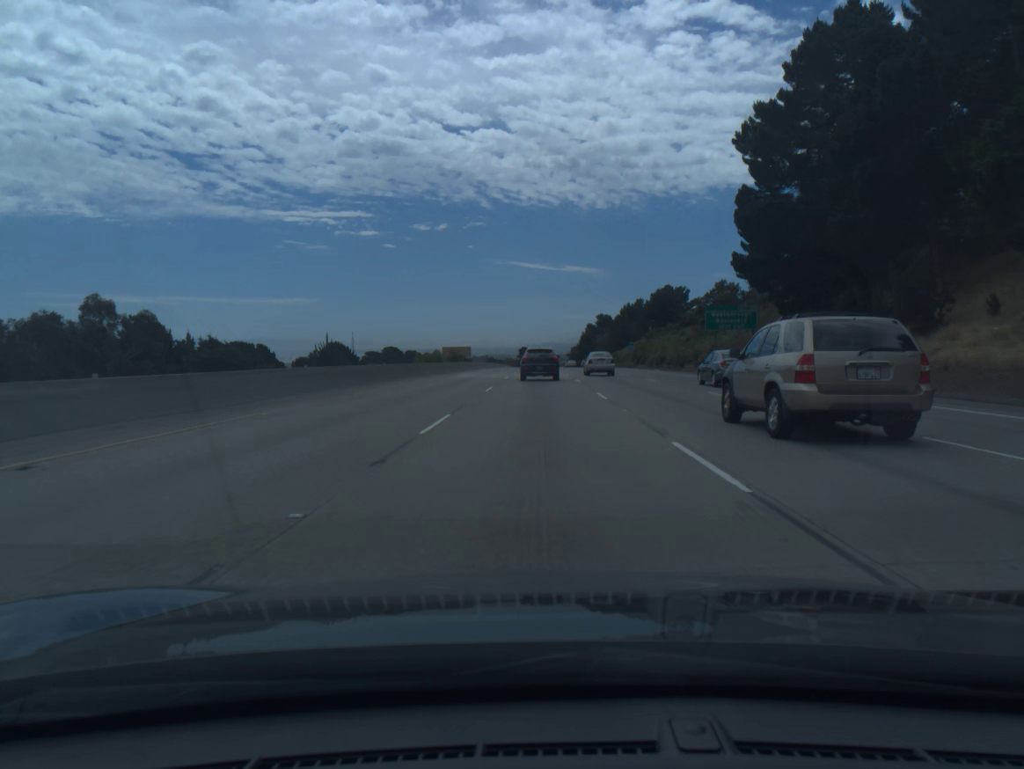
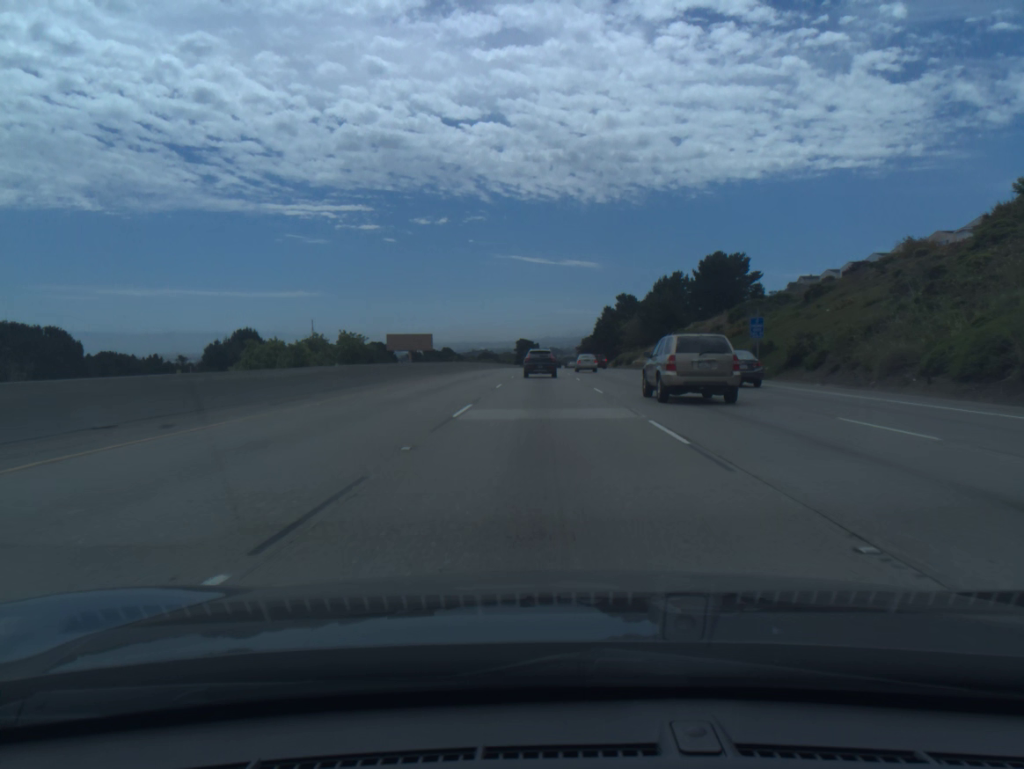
(-0.2, +69.8) m; 0°
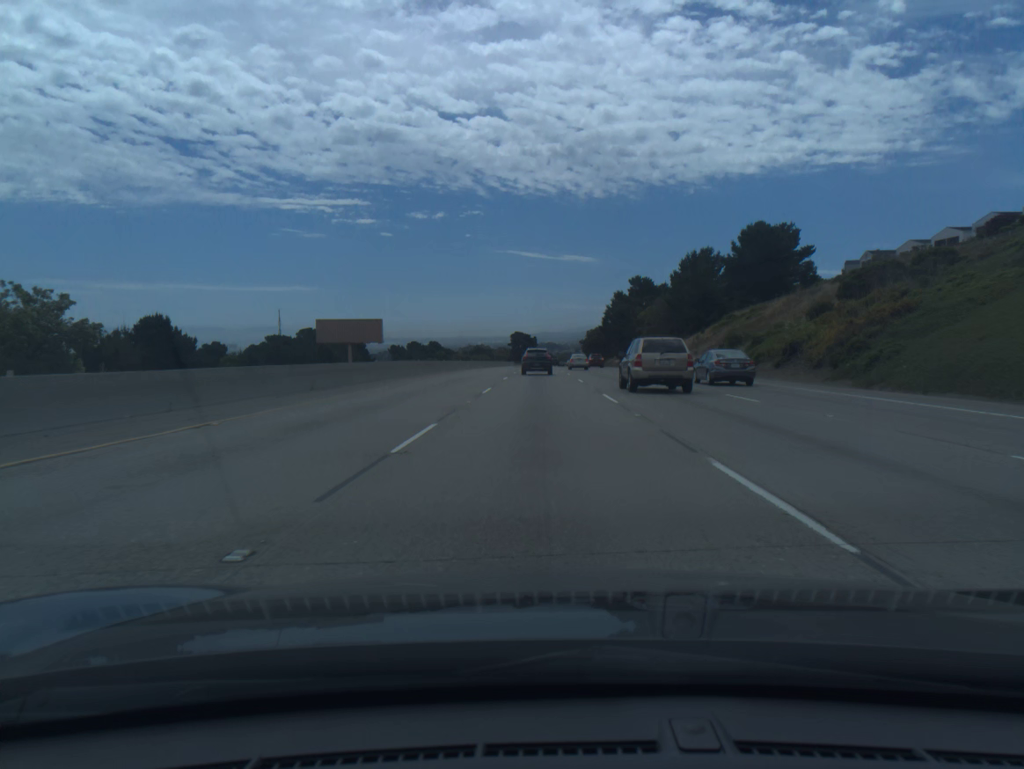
(+0.1, +34.9) m; 0°
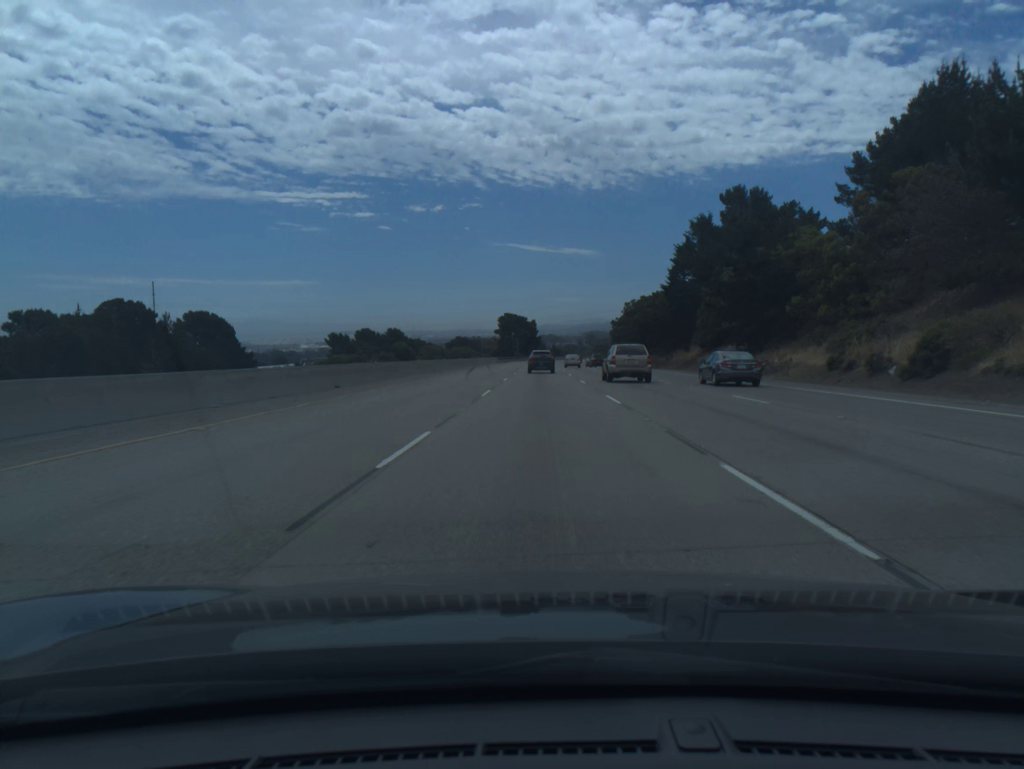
(-0.2, +88.5) m; 0°
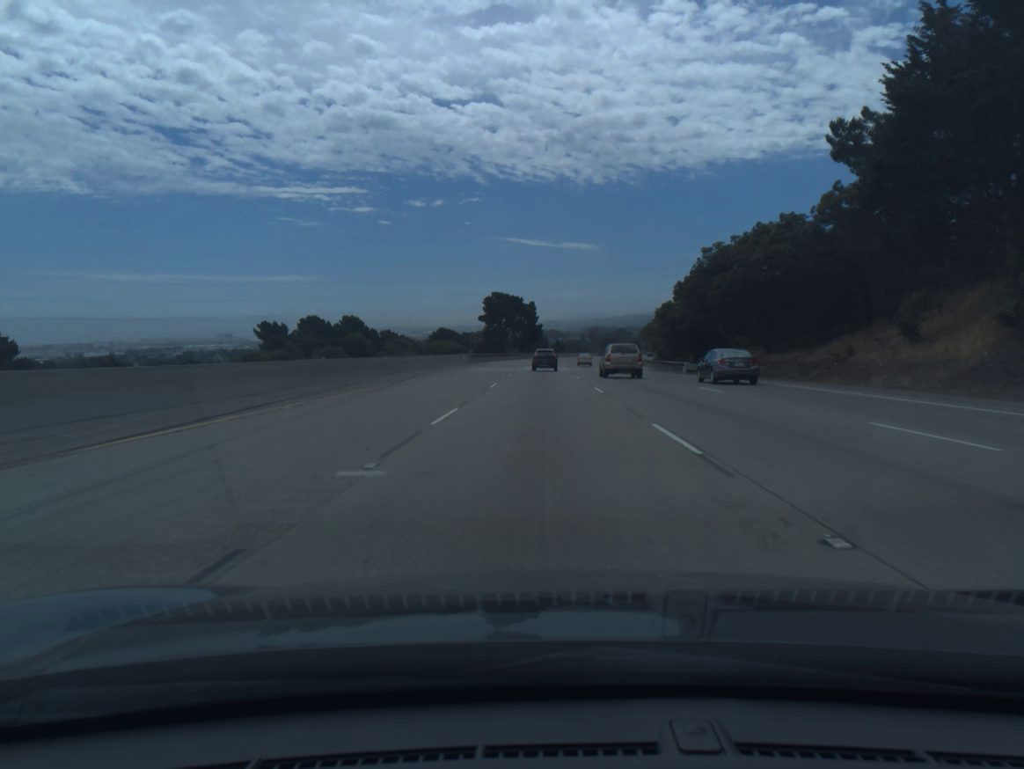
(0.0, +53.9) m; 0°
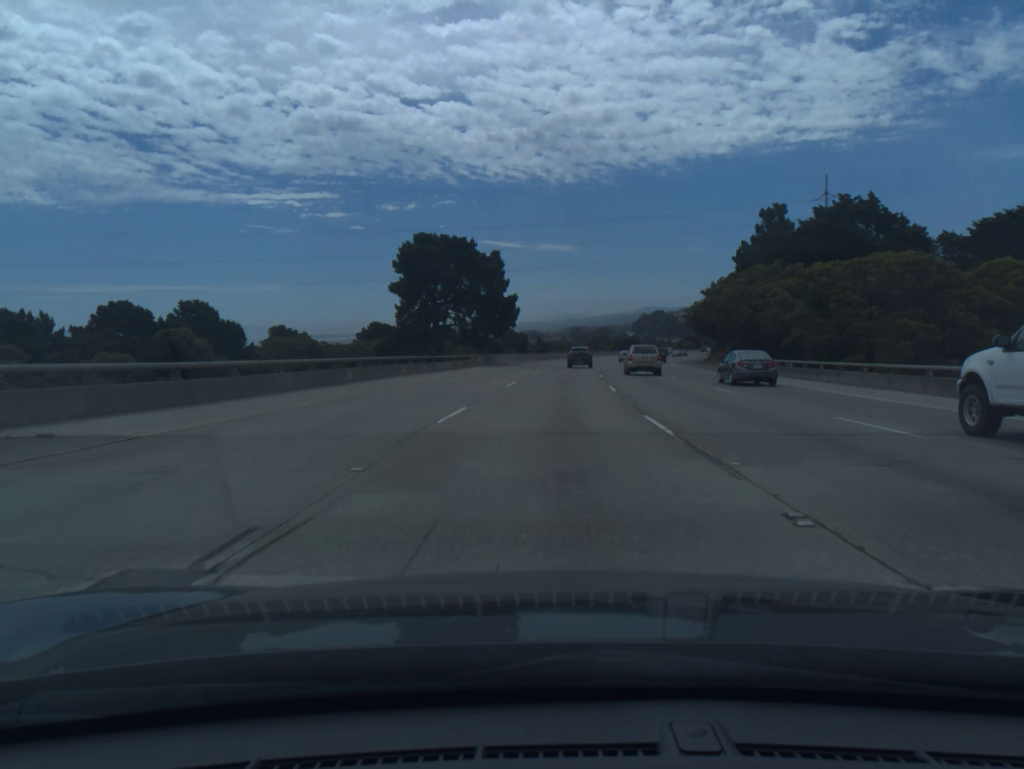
(+0.4, +72.5) m; +1°
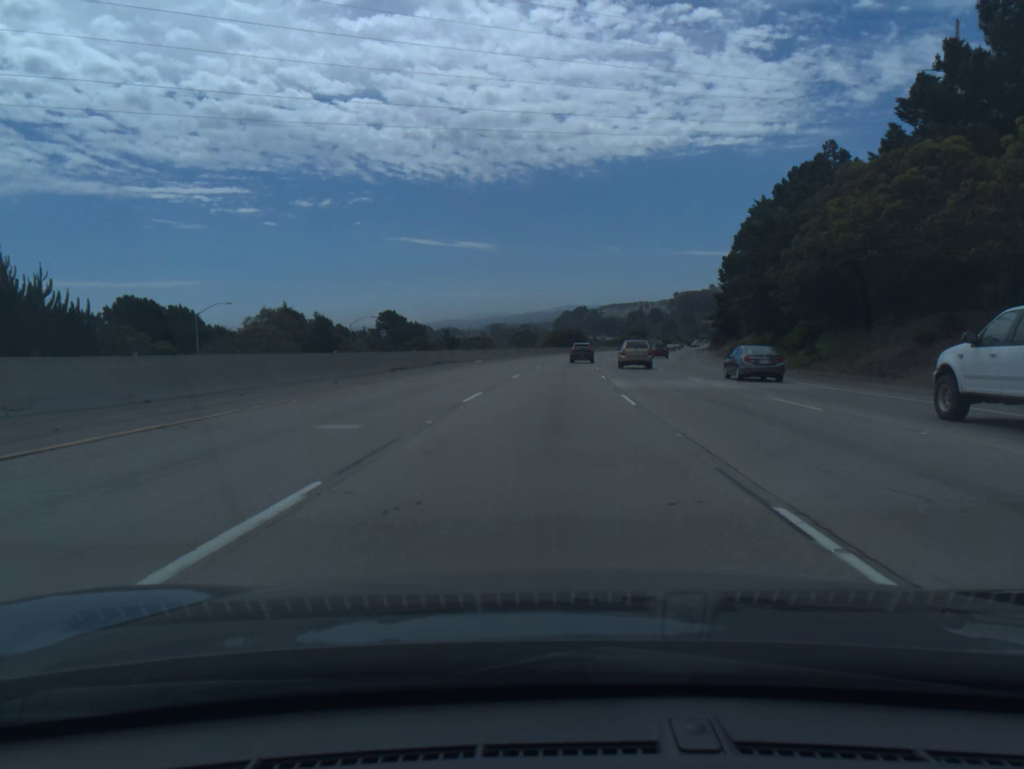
(+3.7, +73.1) m; +6°
